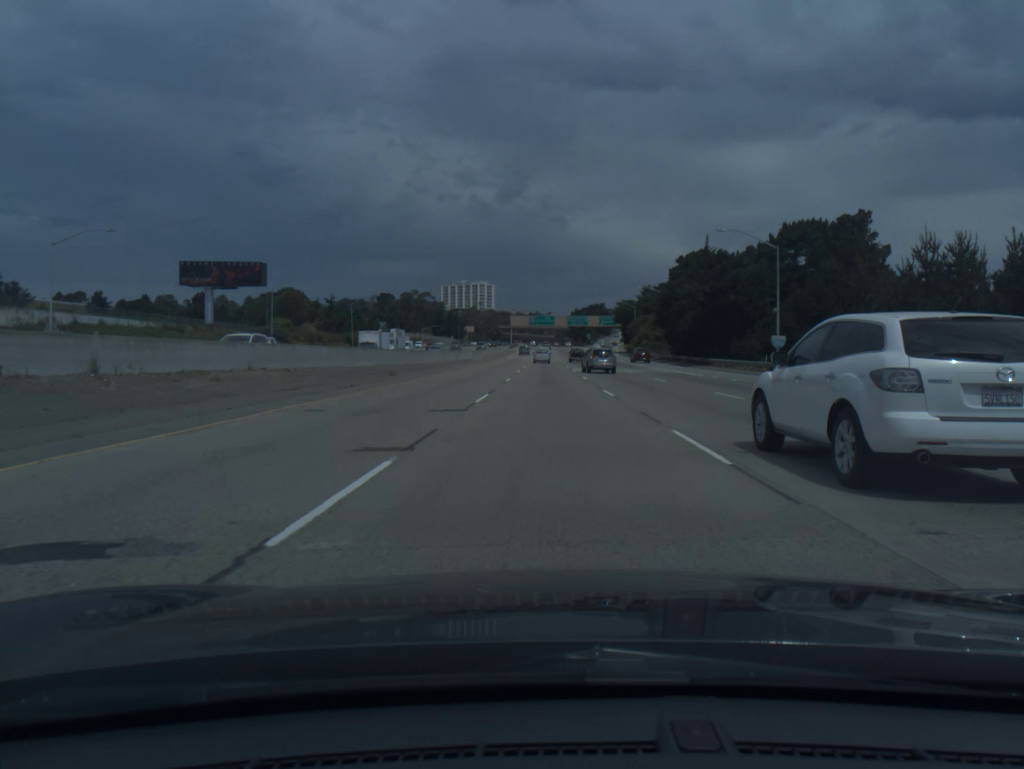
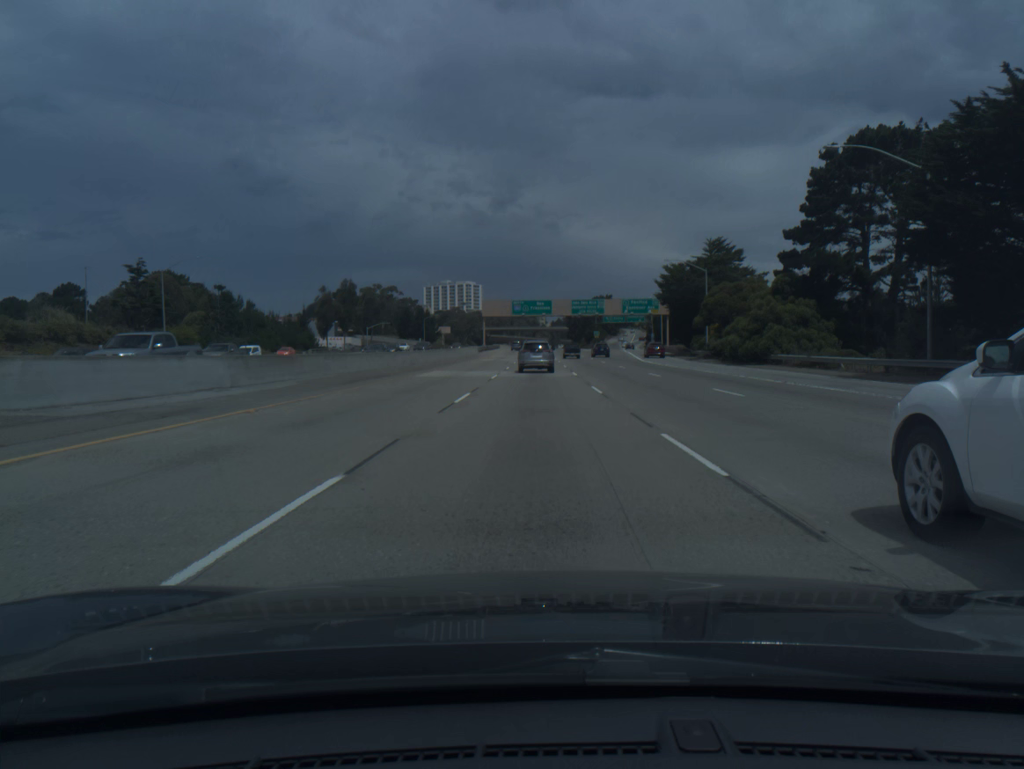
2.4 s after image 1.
(+0.5, +74.4) m; 0°
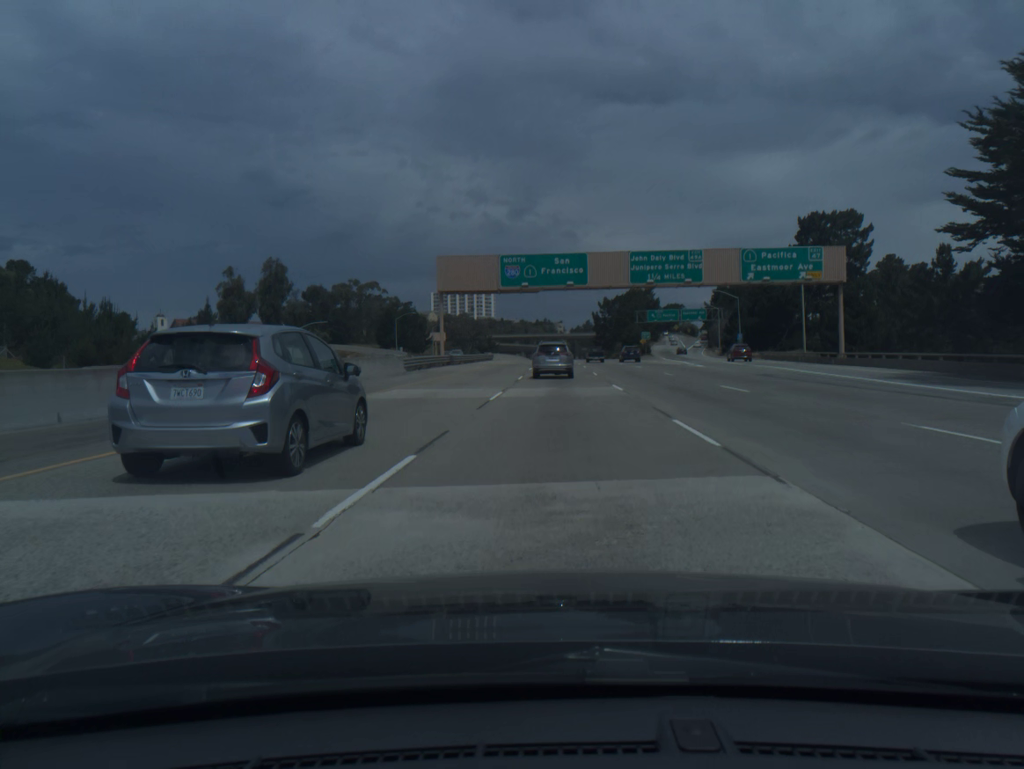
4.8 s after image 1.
(-0.4, +70.9) m; -1°
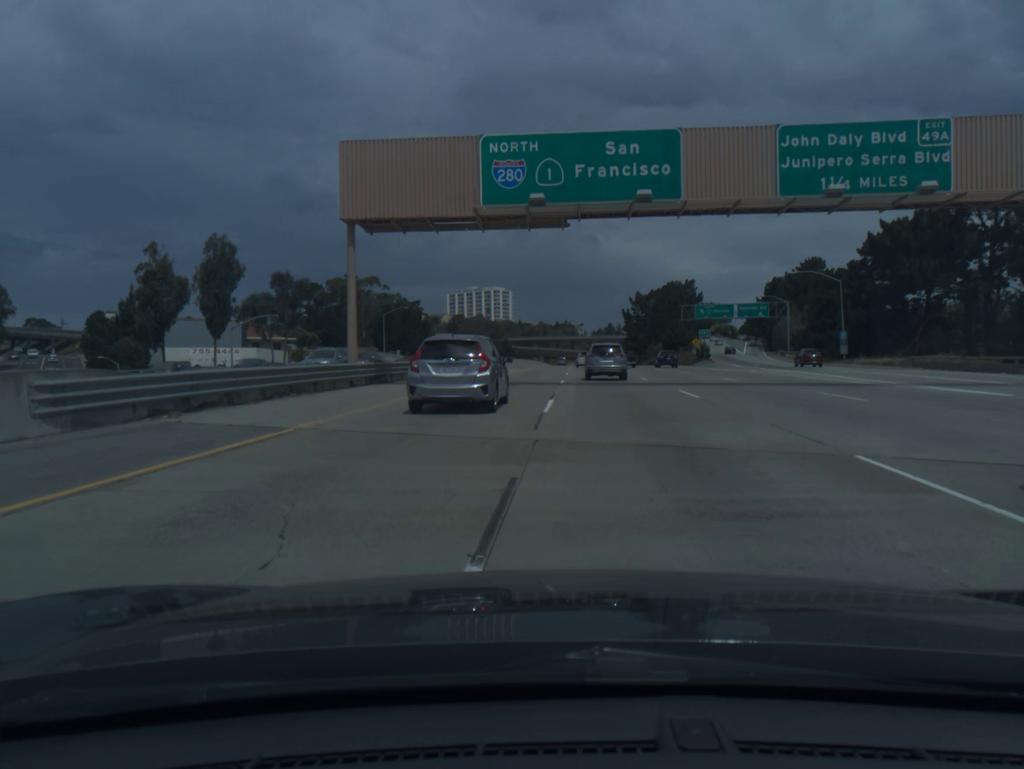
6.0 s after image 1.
(-0.5, +33.8) m; -2°
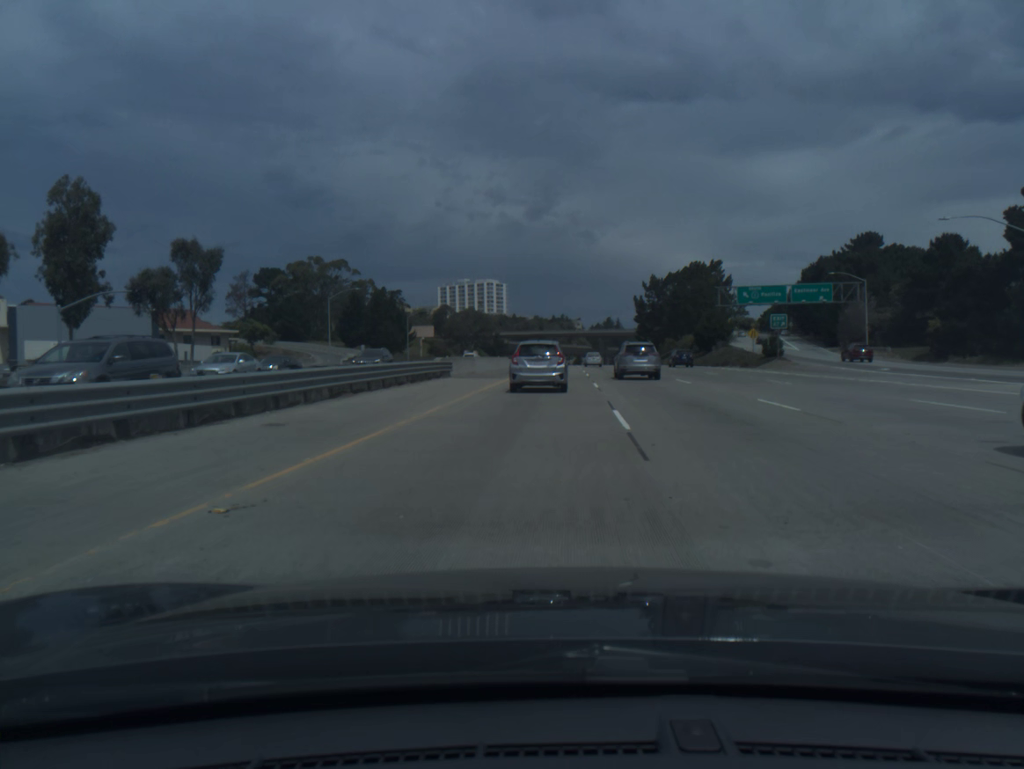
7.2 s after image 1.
(0.0, +33.0) m; 0°
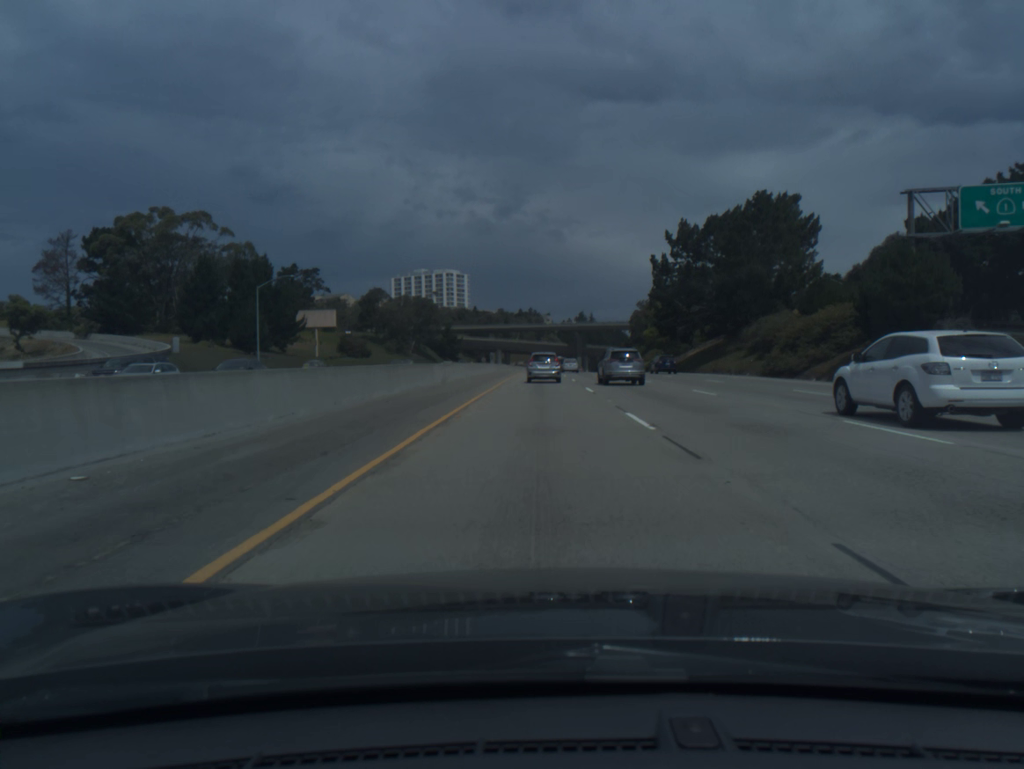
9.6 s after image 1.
(+1.4, +65.9) m; +2°
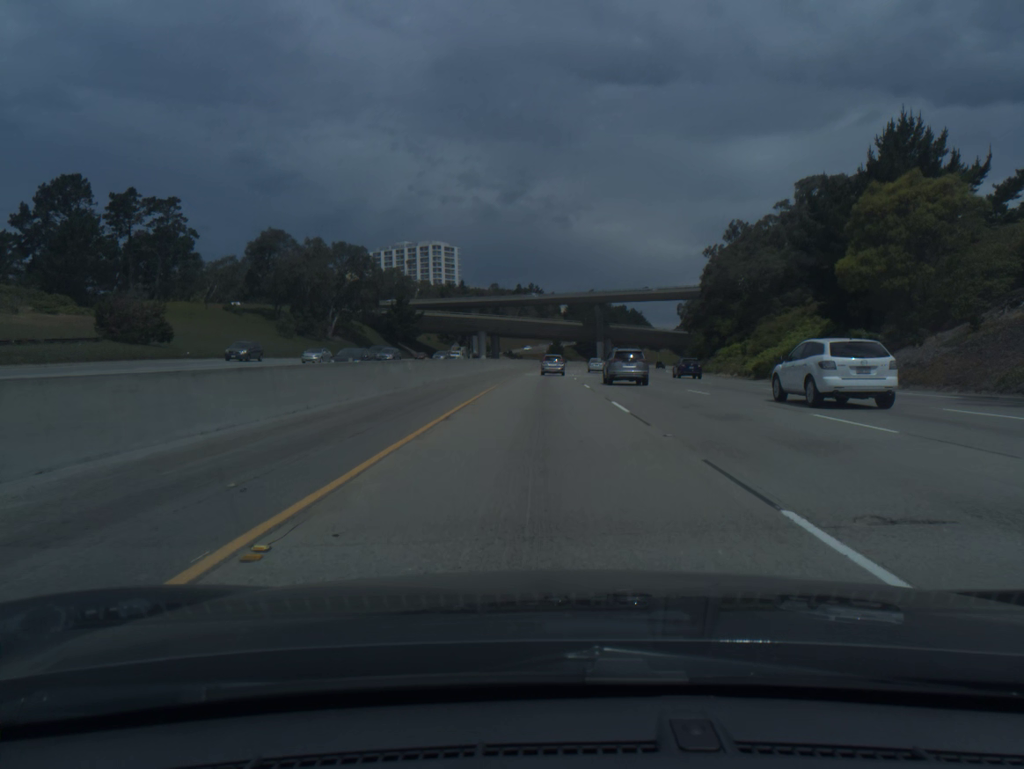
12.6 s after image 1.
(-0.2, +83.8) m; 0°
